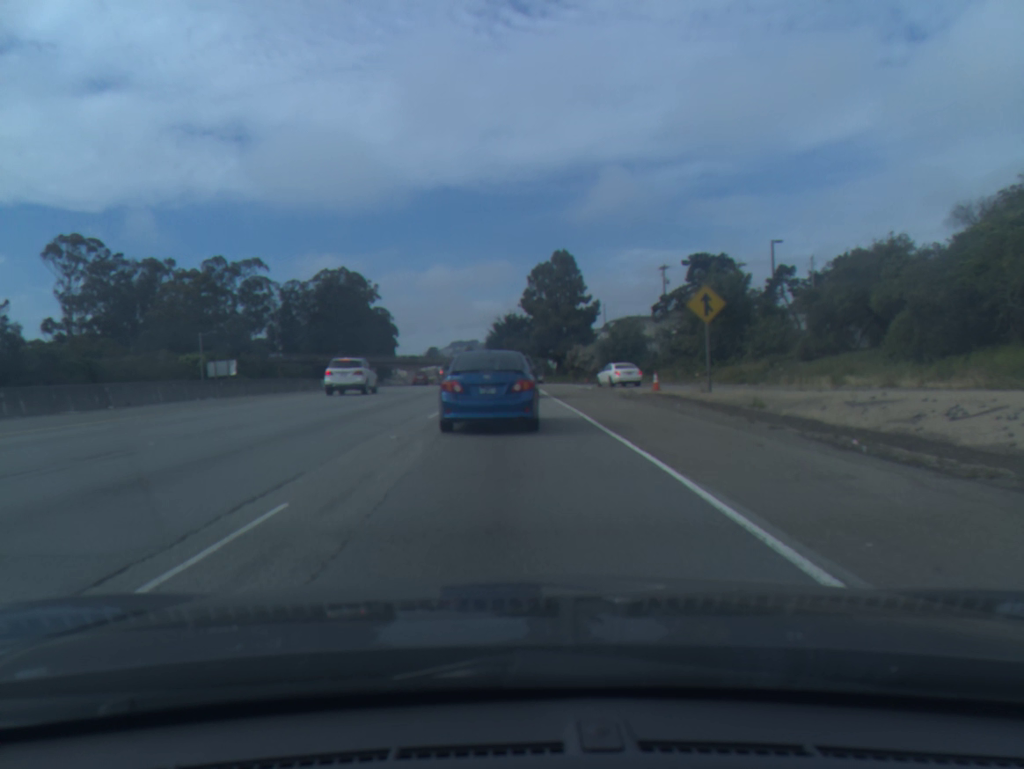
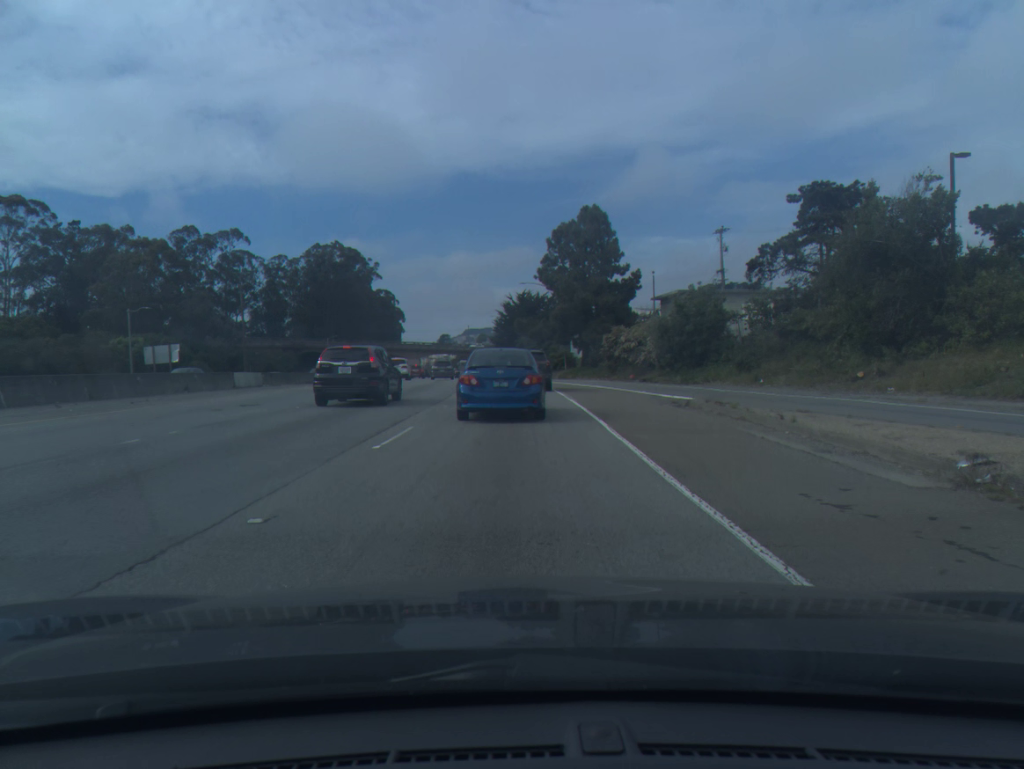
(-0.1, +22.0) m; -1°
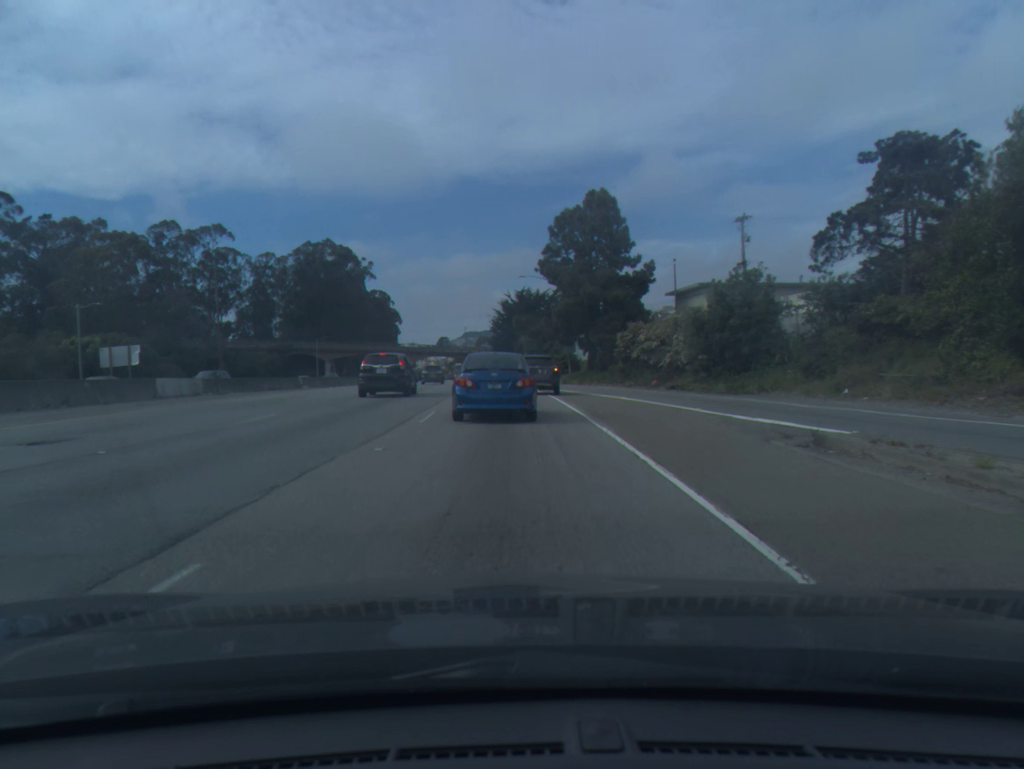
(0.0, +9.4) m; 0°
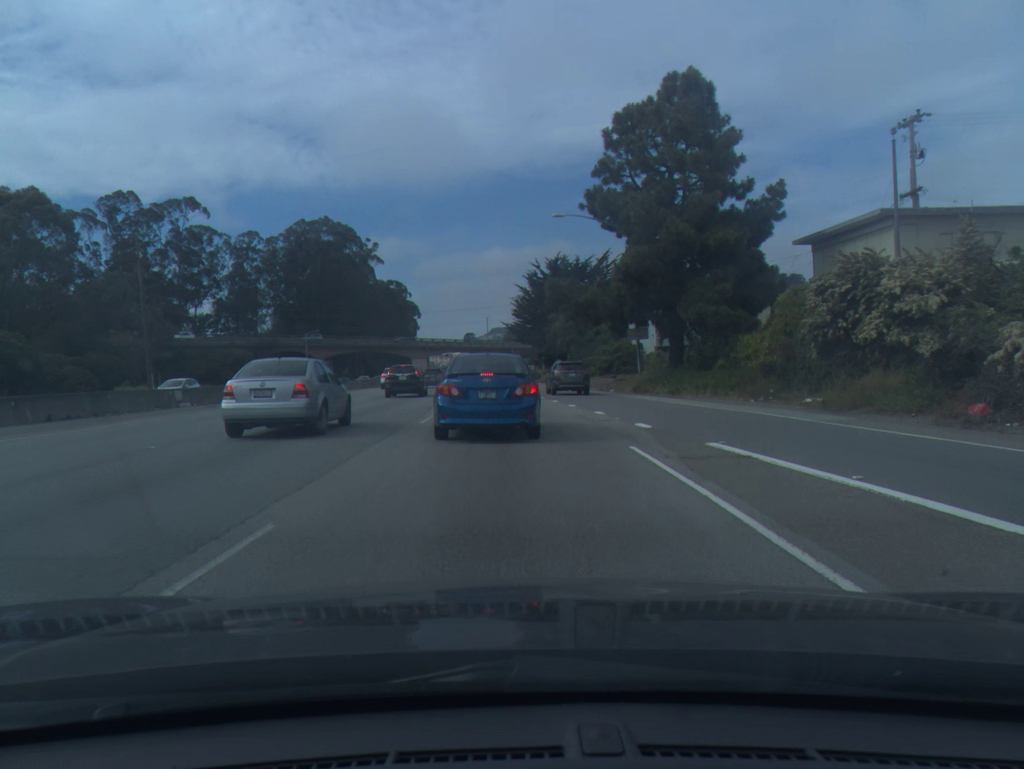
(-0.5, +27.8) m; -2°
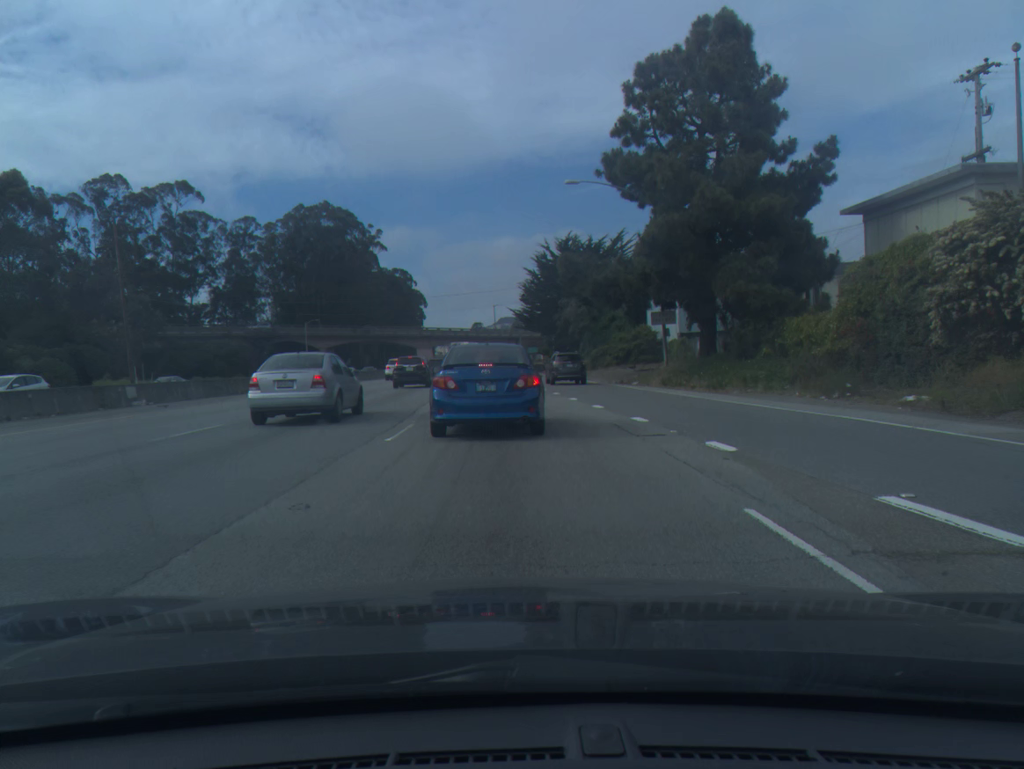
(0.0, +5.6) m; -1°
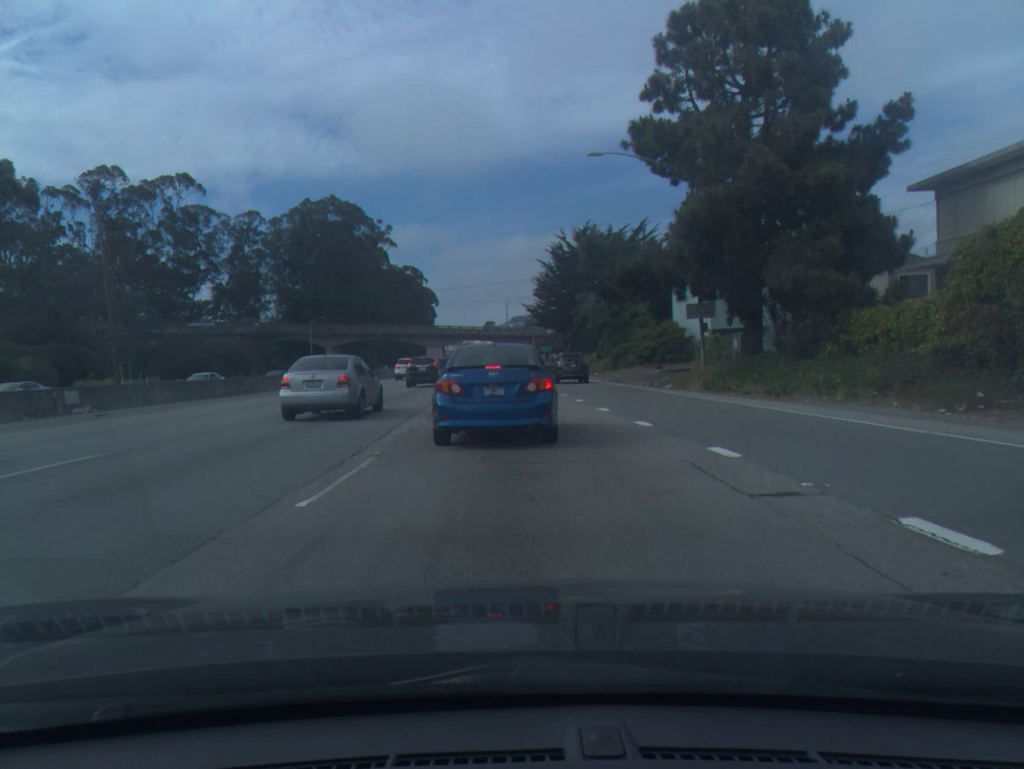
(0.0, +5.3) m; -1°
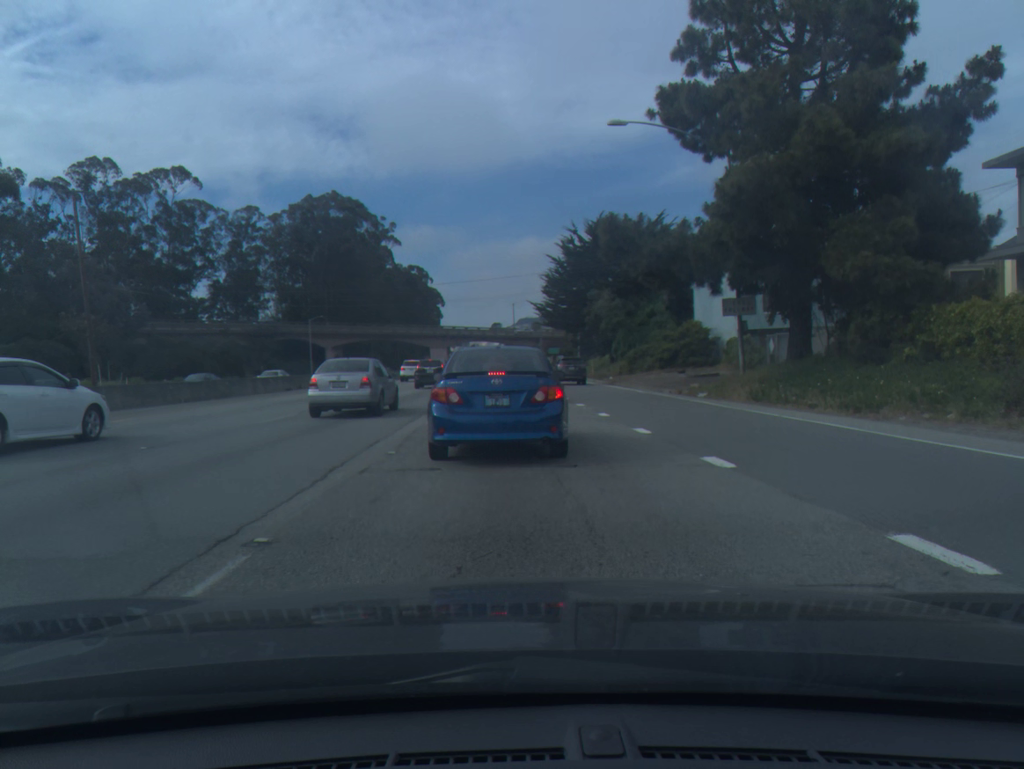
(0.0, +4.9) m; -1°
